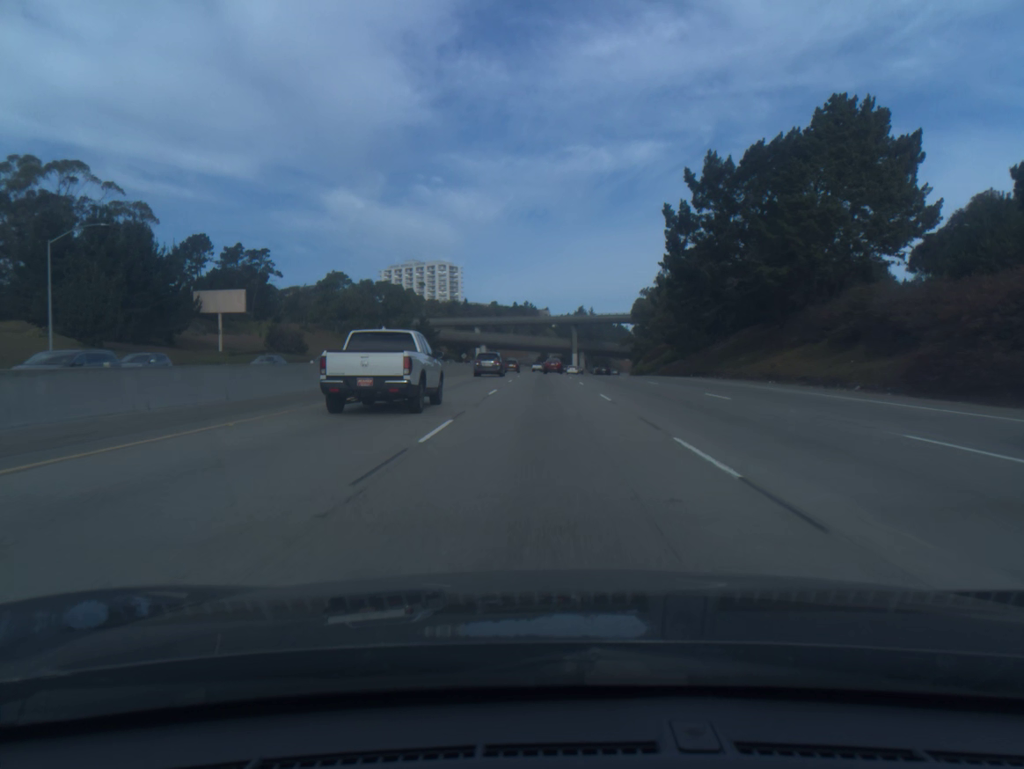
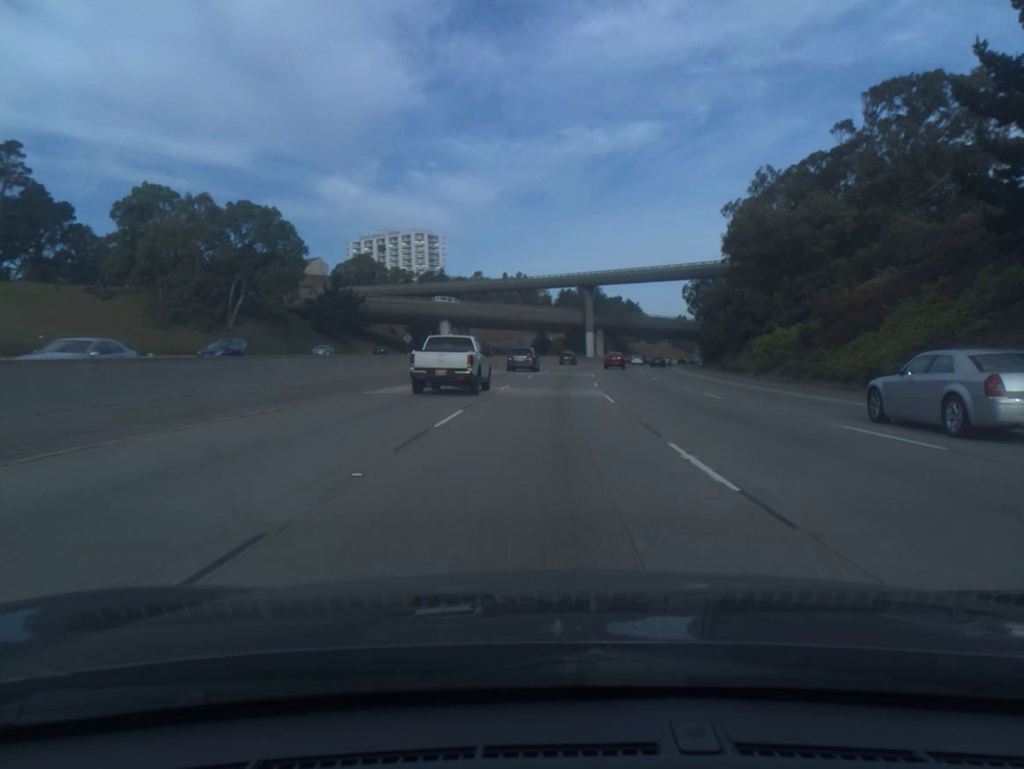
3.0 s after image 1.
(+0.2, +85.3) m; 0°
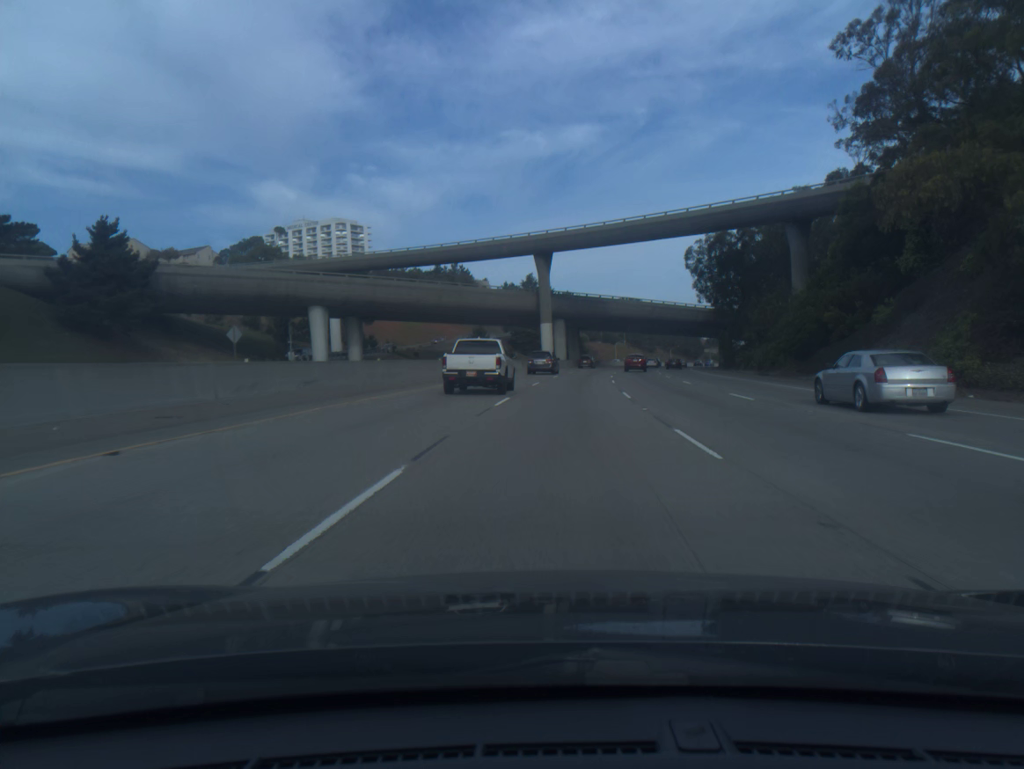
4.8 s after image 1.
(+1.4, +52.1) m; +4°
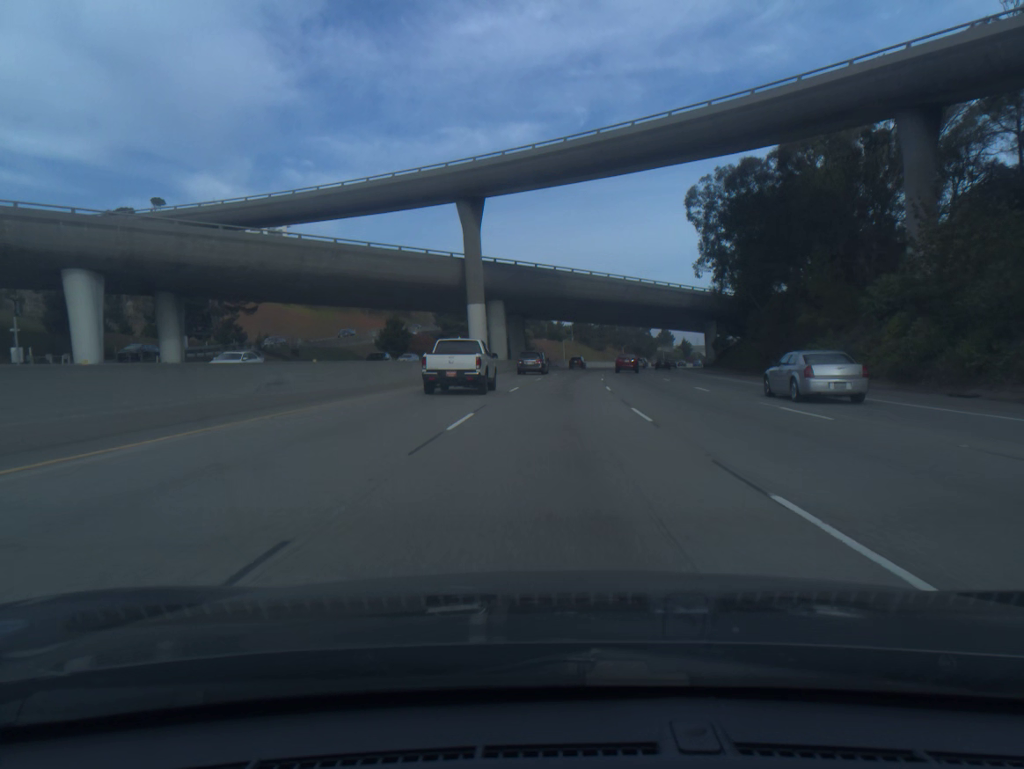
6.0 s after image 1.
(+1.3, +35.5) m; +4°
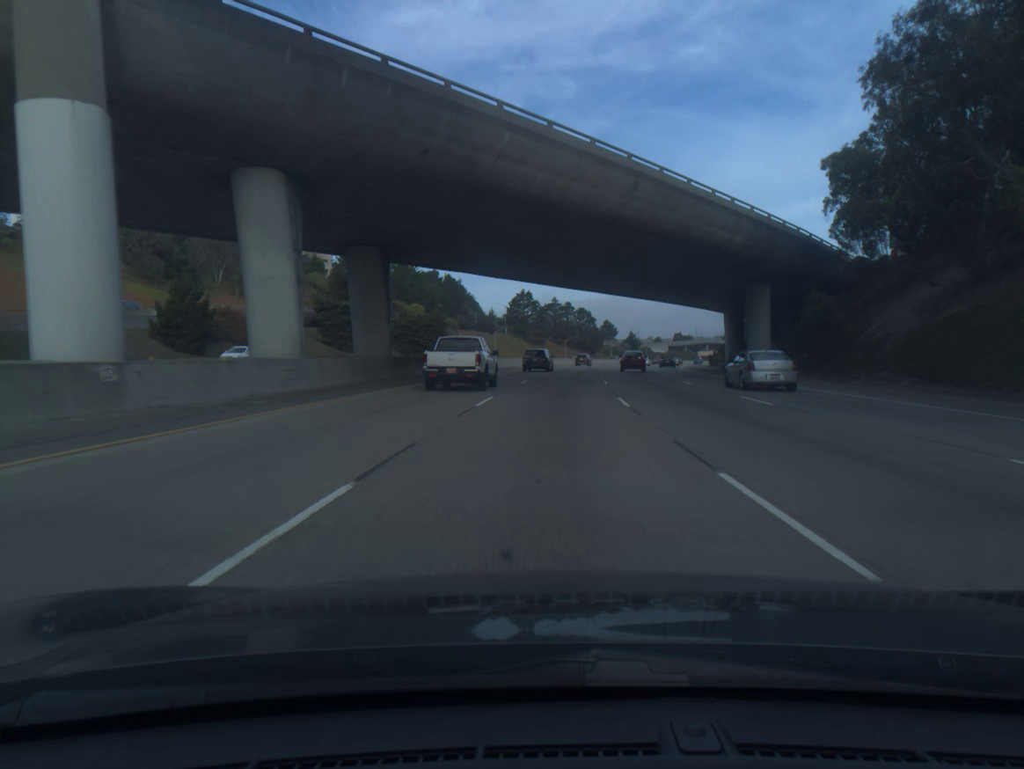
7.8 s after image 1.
(+2.3, +53.5) m; +5°
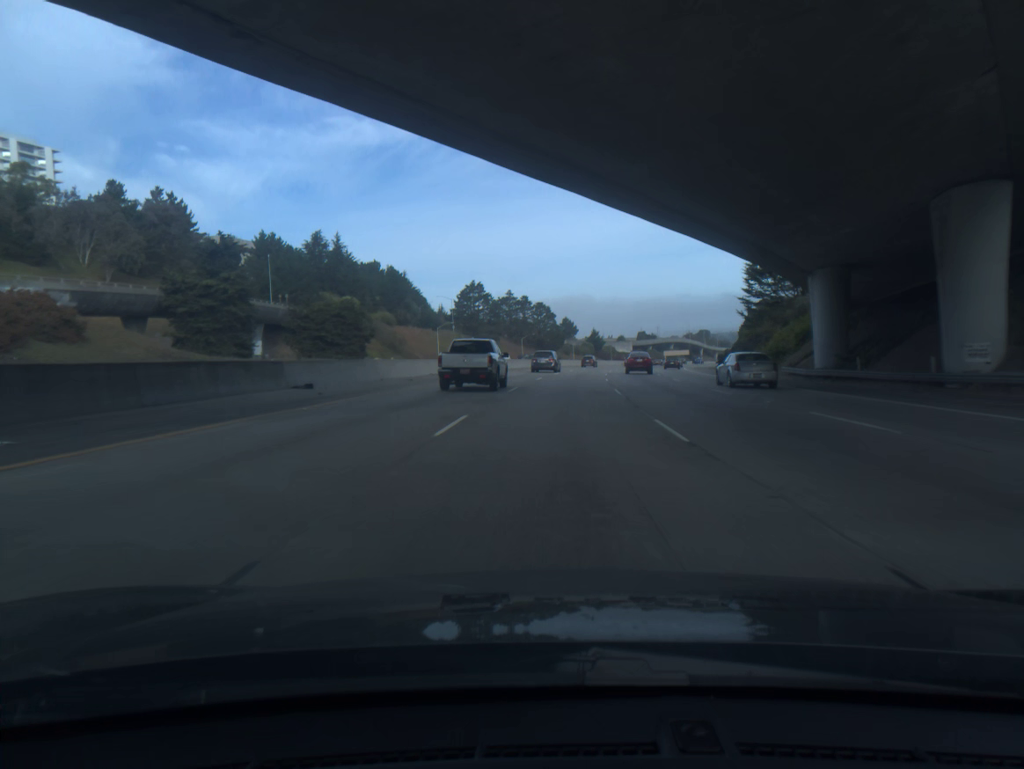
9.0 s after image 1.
(+1.0, +35.6) m; +3°
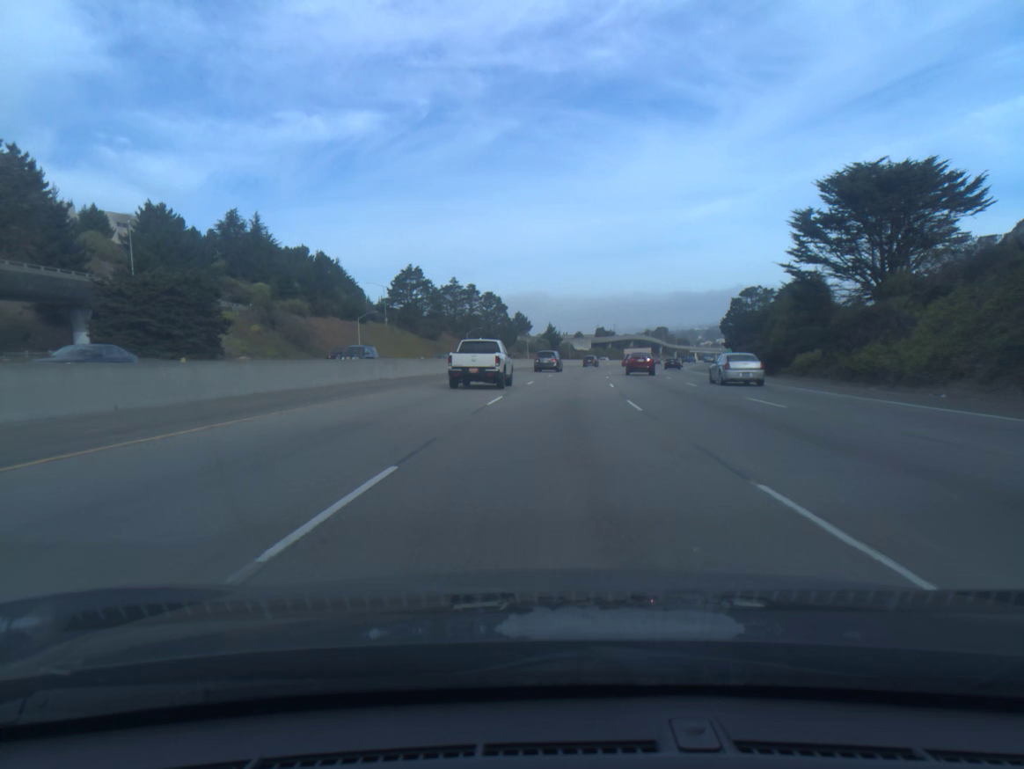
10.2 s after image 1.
(+1.1, +36.0) m; +3°
